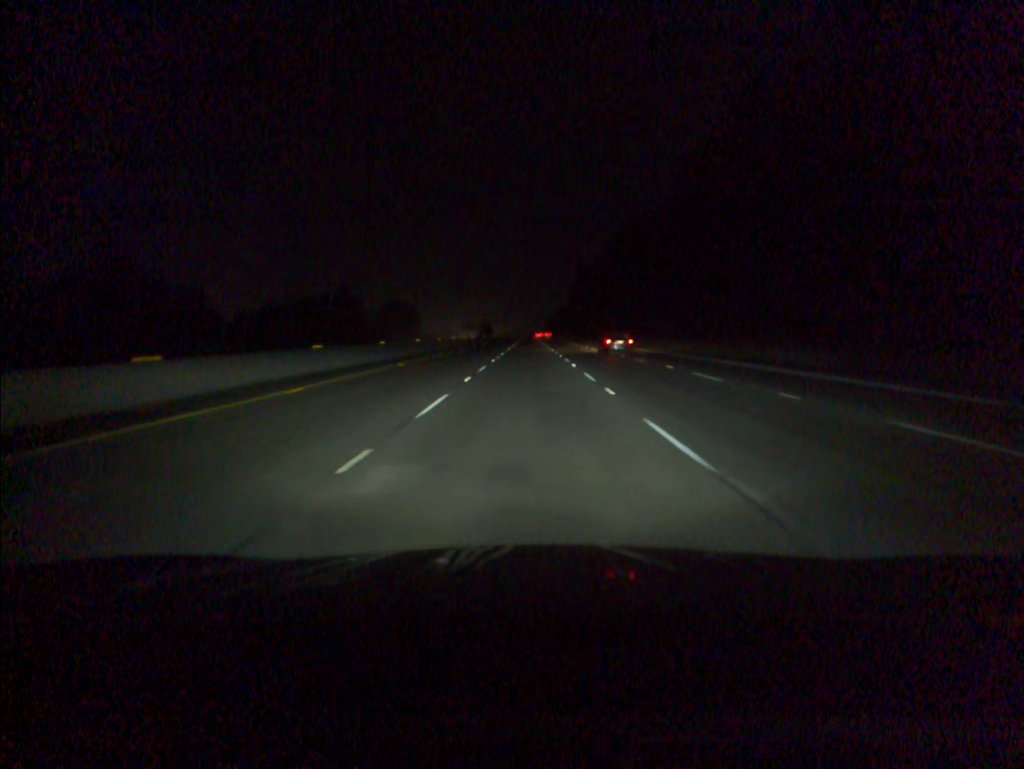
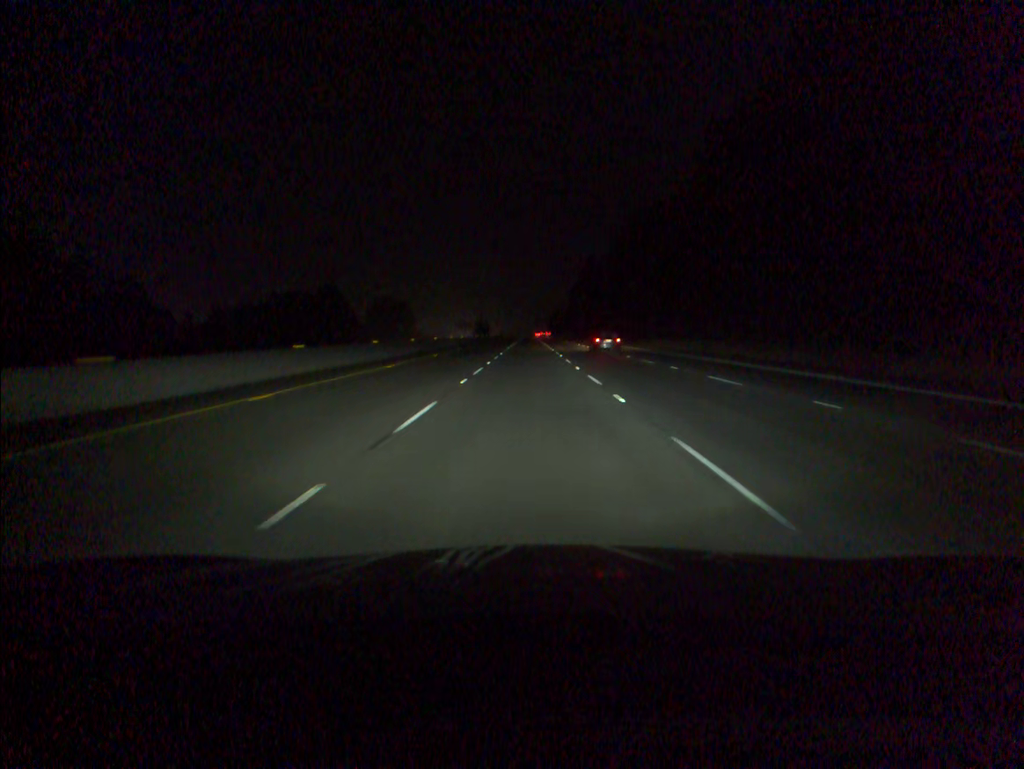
(0.0, +16.7) m; 0°
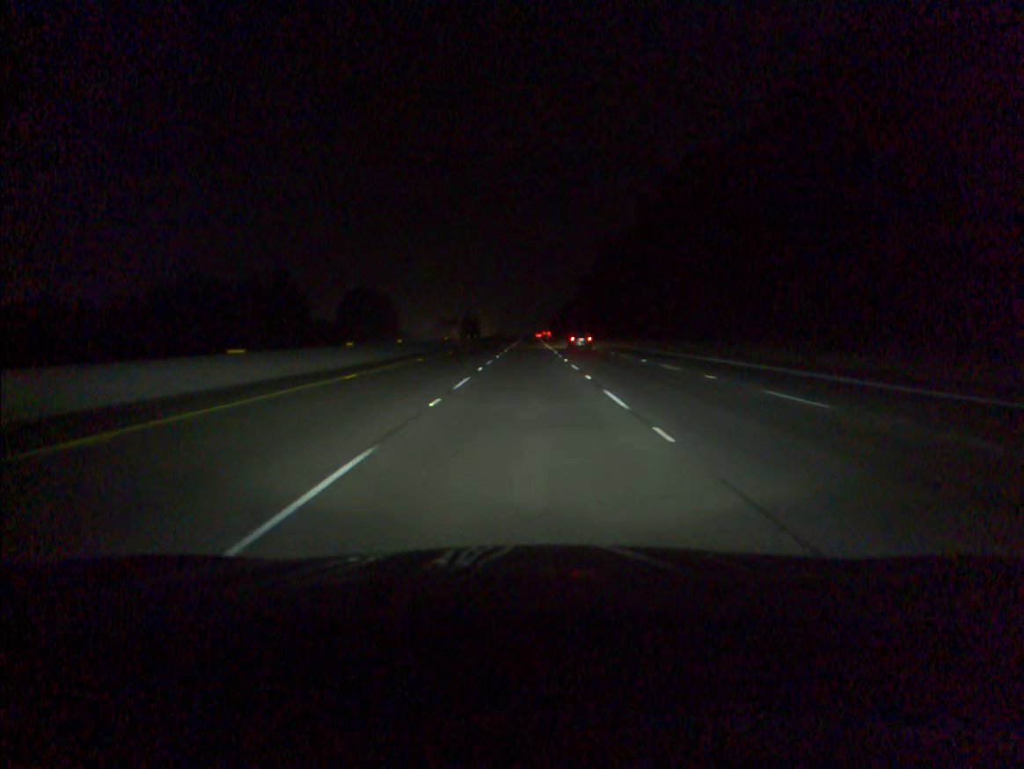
(0.0, +50.1) m; 0°
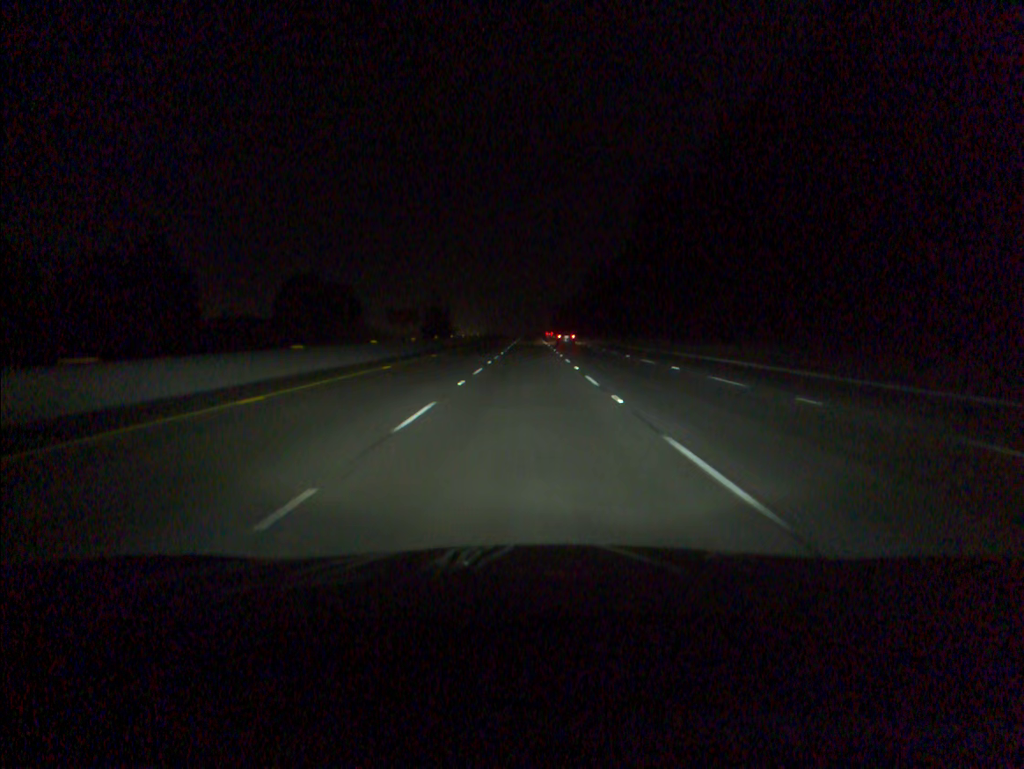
(+0.1, +67.0) m; 0°
